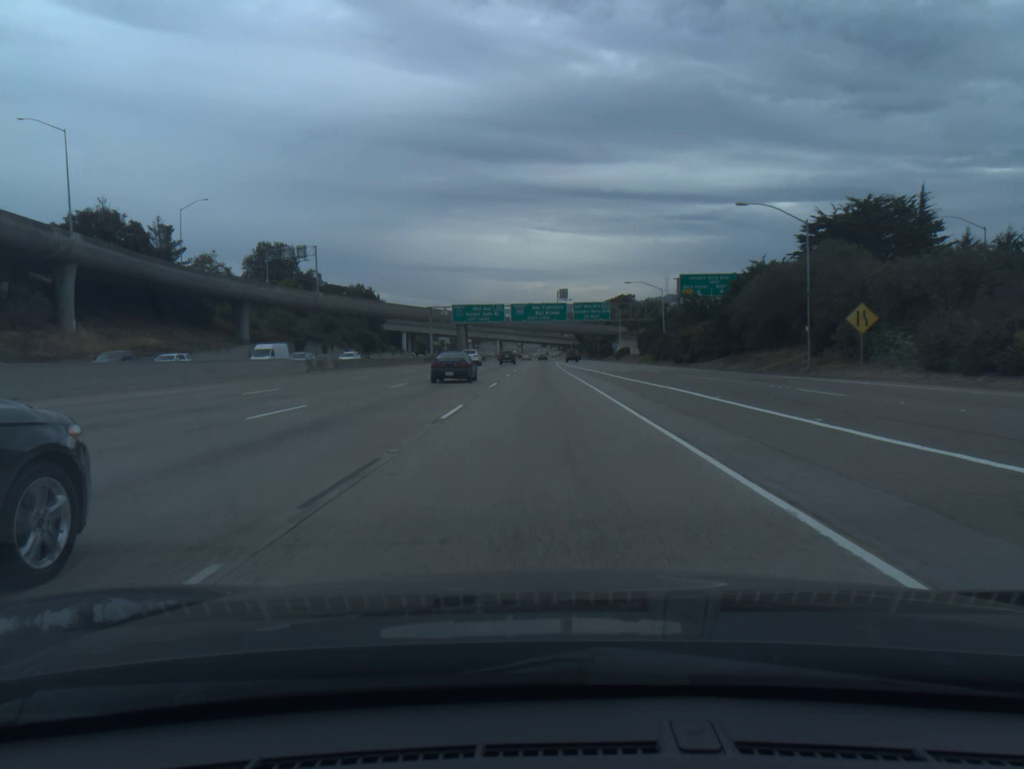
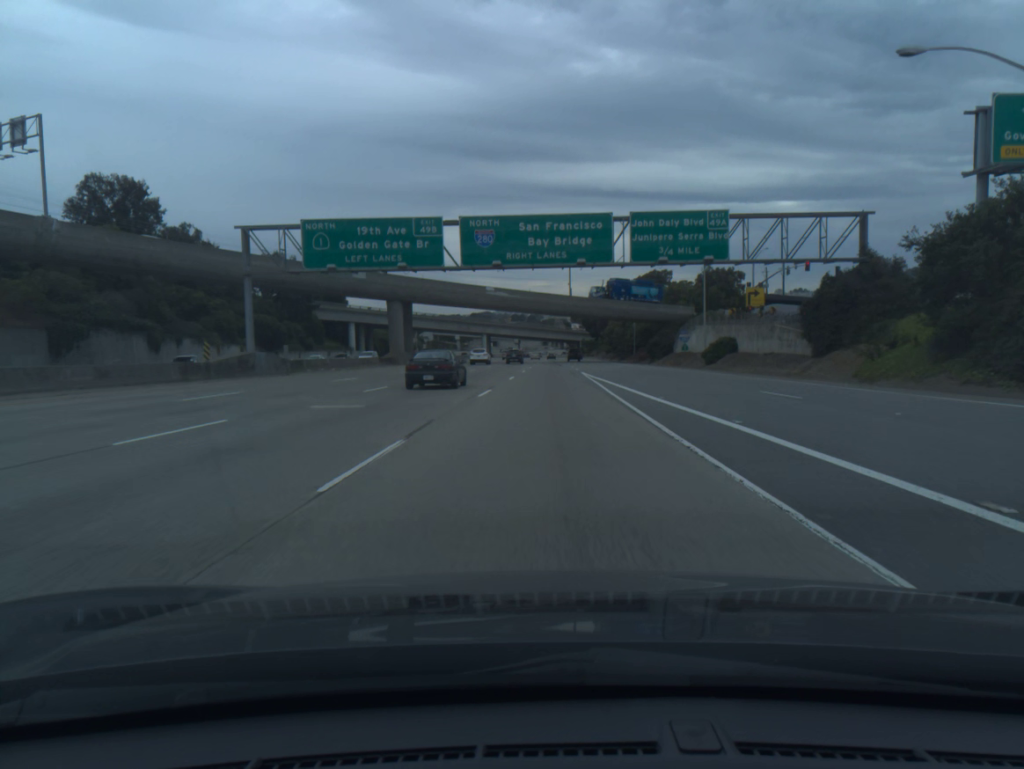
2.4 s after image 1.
(-0.1, +75.5) m; 0°
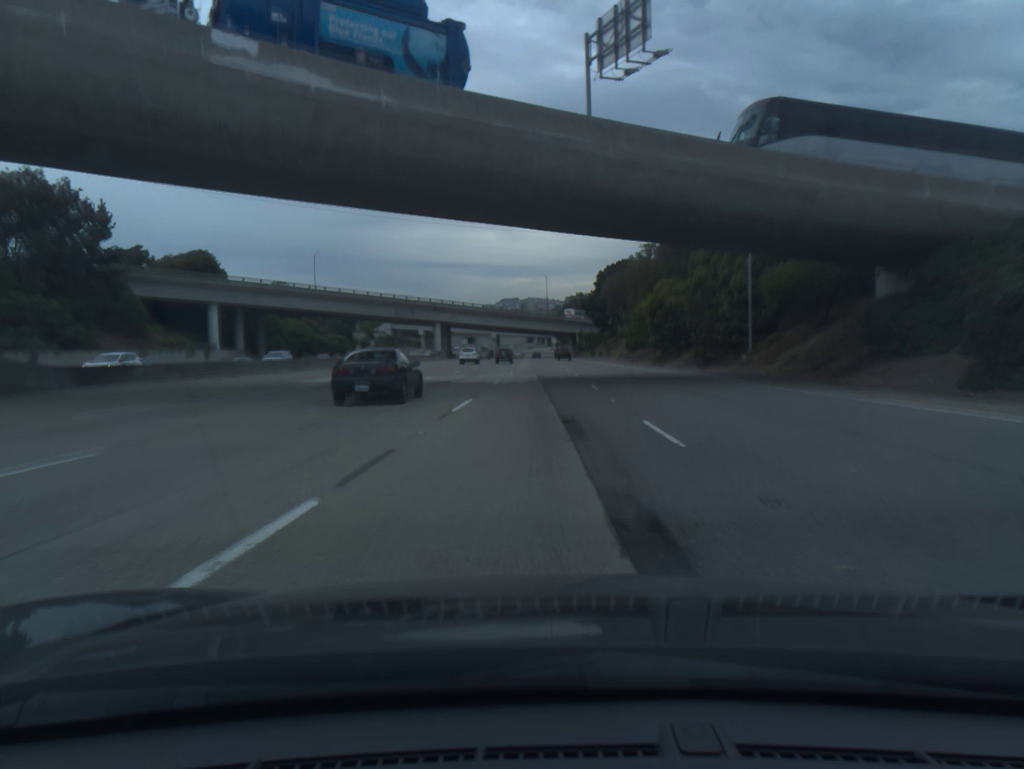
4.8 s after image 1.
(+1.2, +75.4) m; +1°
